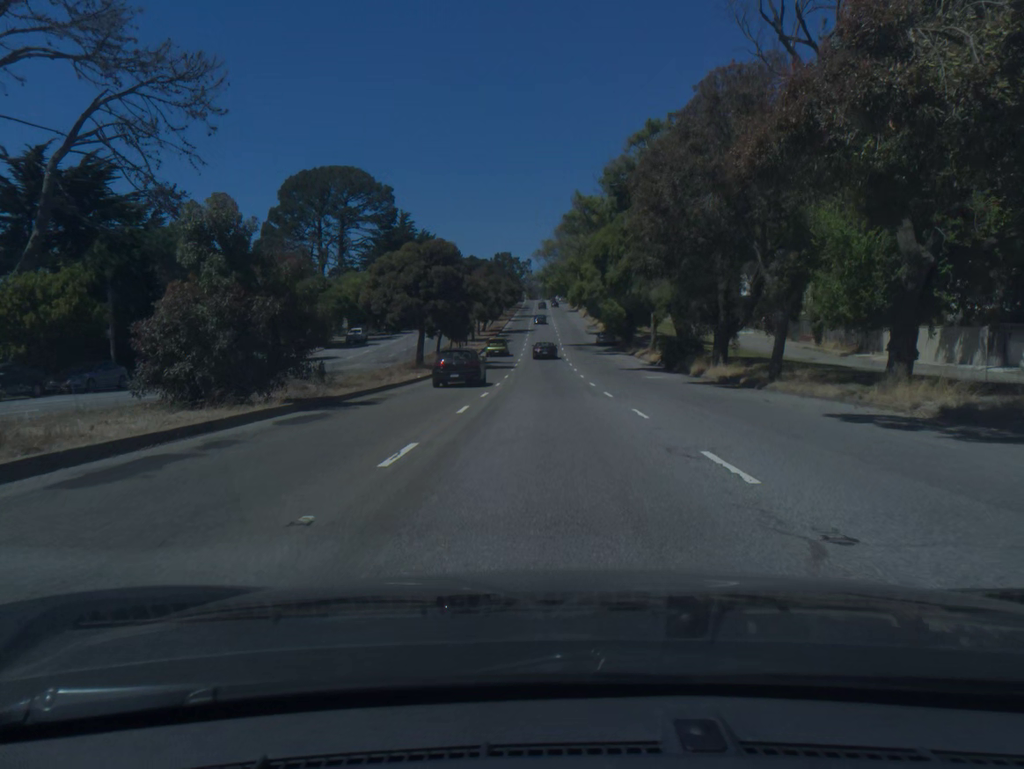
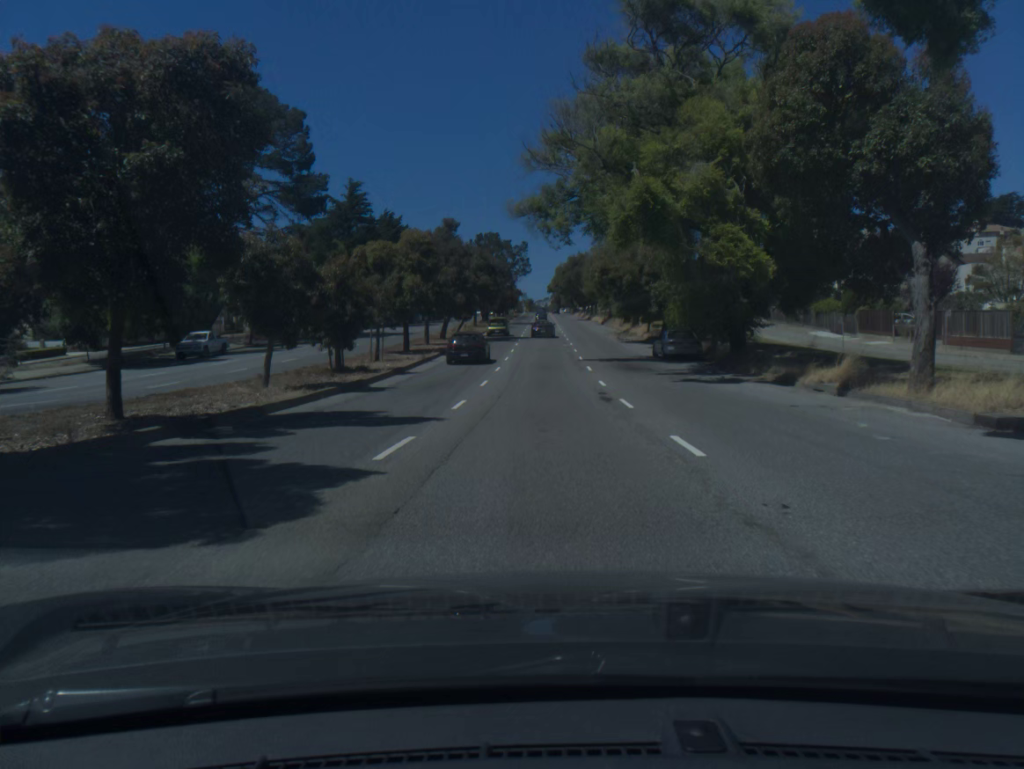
(0.0, +42.5) m; 0°
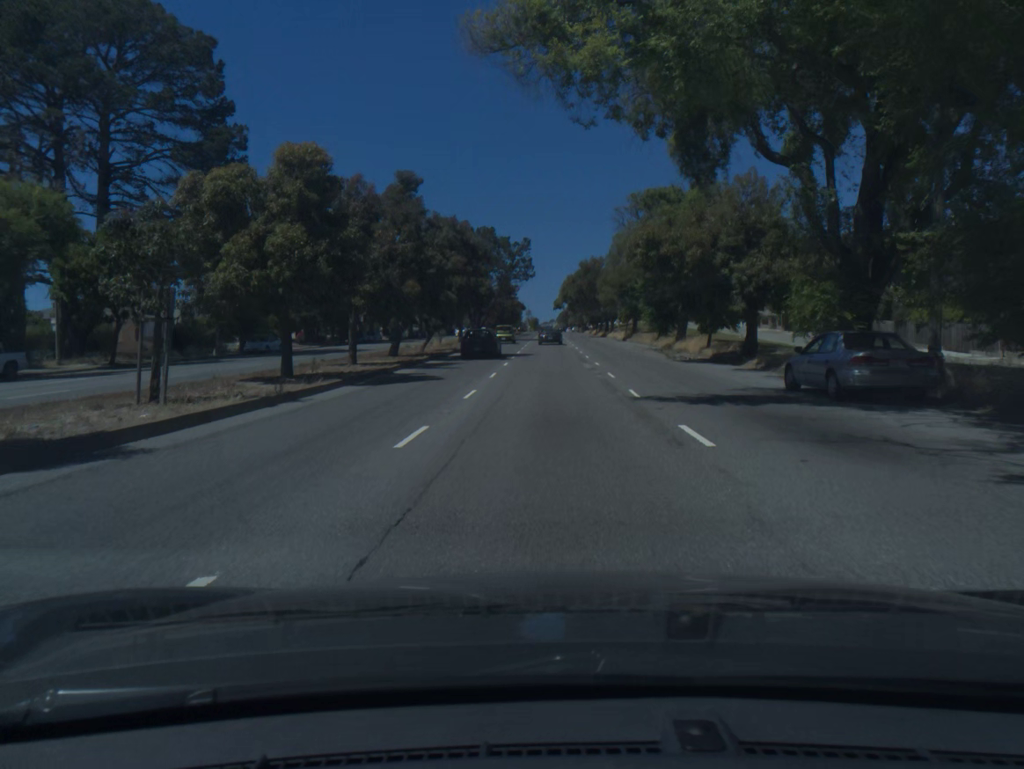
(-0.1, +21.4) m; 0°
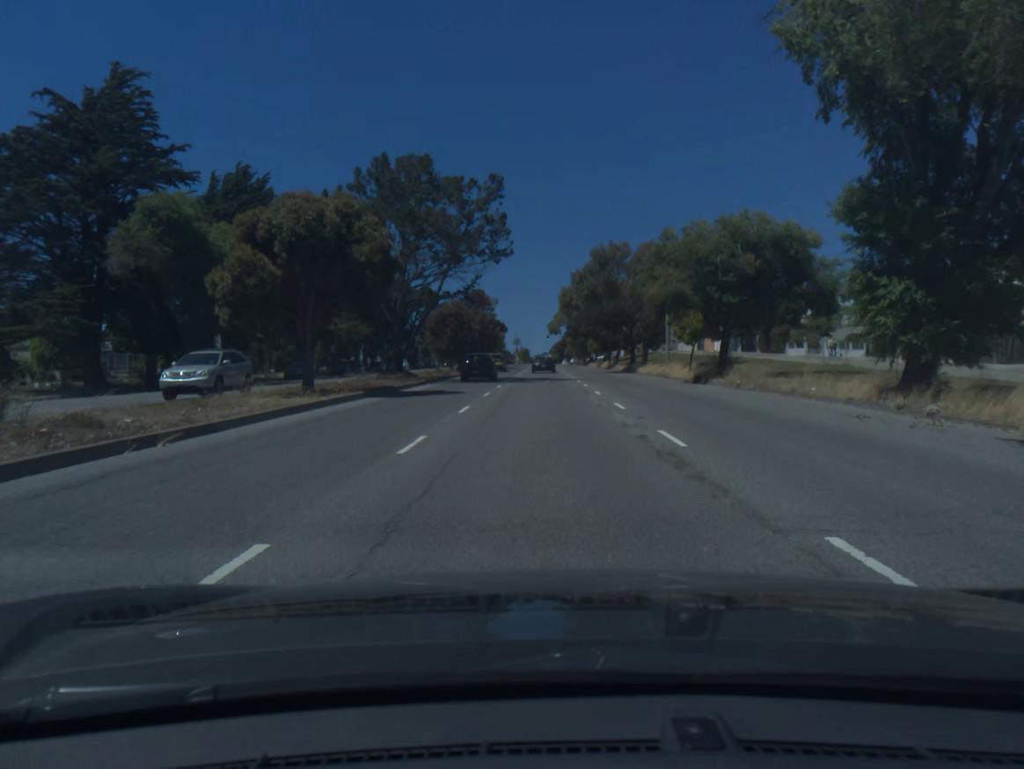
(+0.1, +42.3) m; +1°
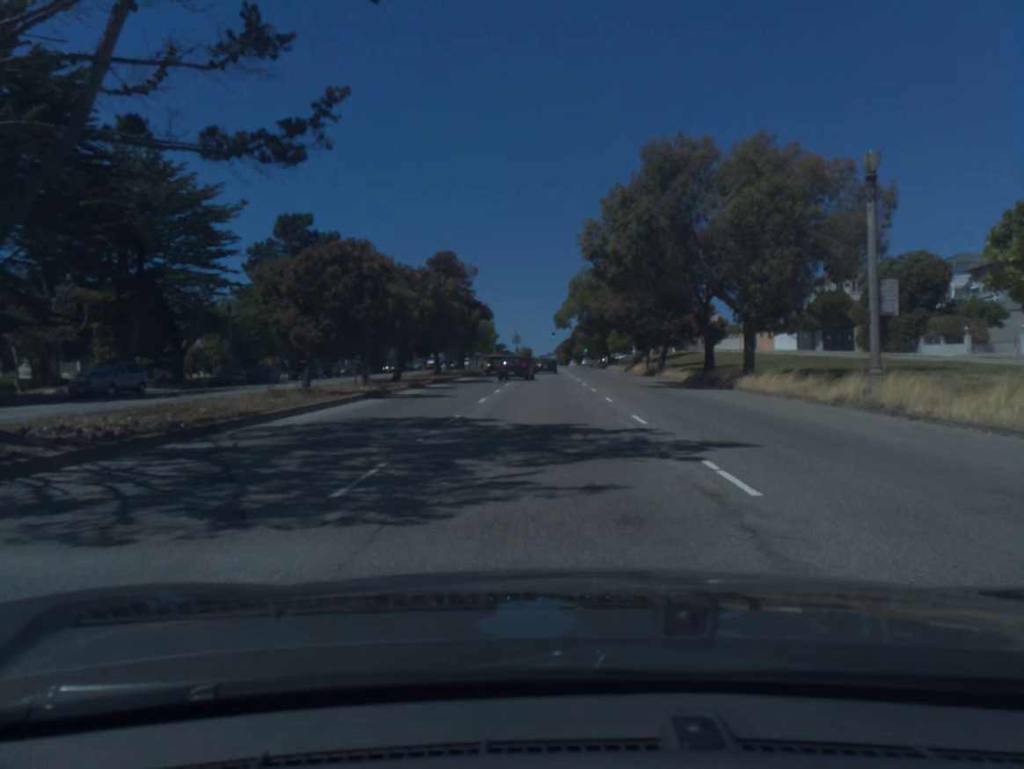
(0.0, +31.9) m; 0°
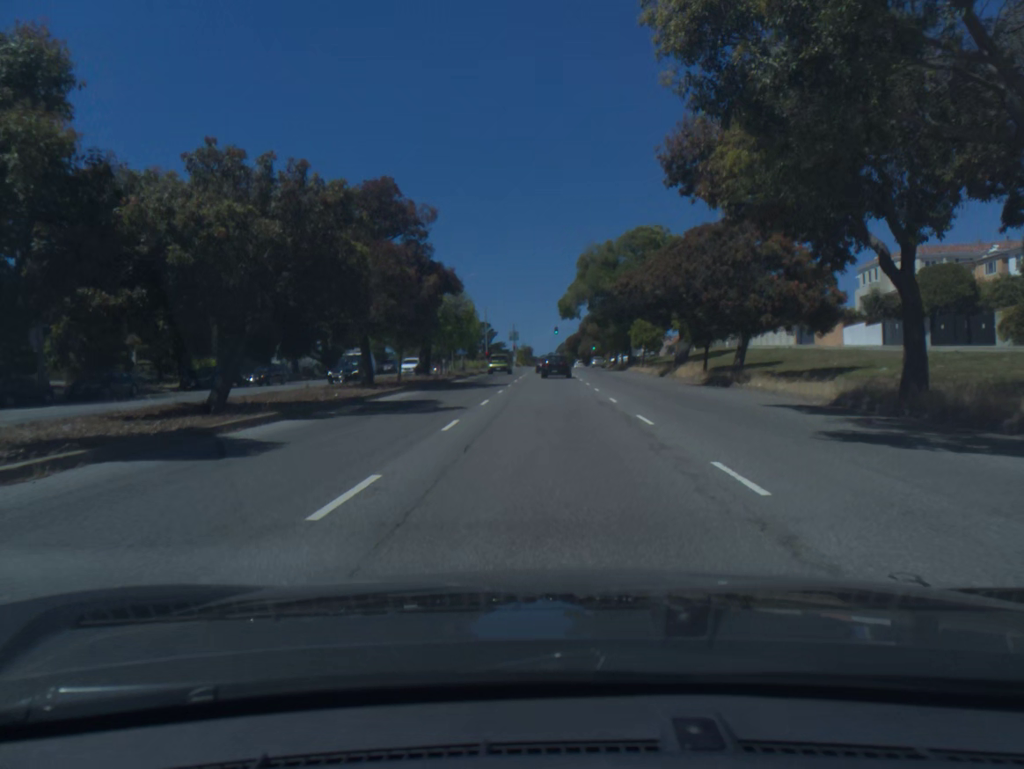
(0.0, +22.2) m; 0°
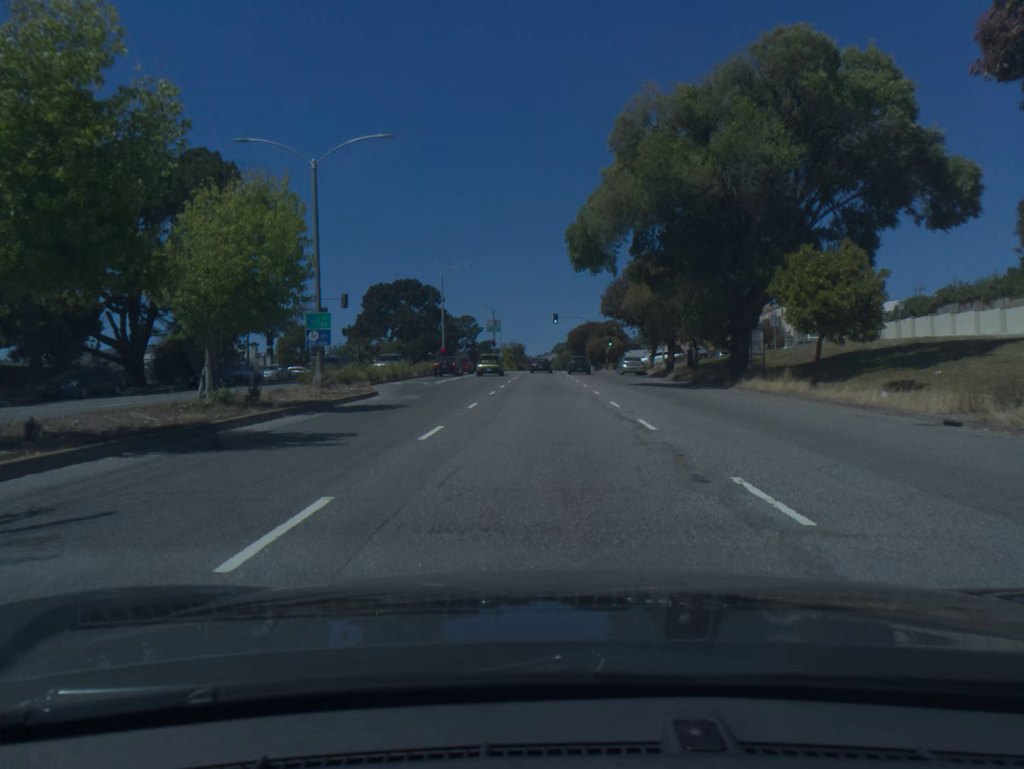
(+0.2, +45.1) m; 0°
